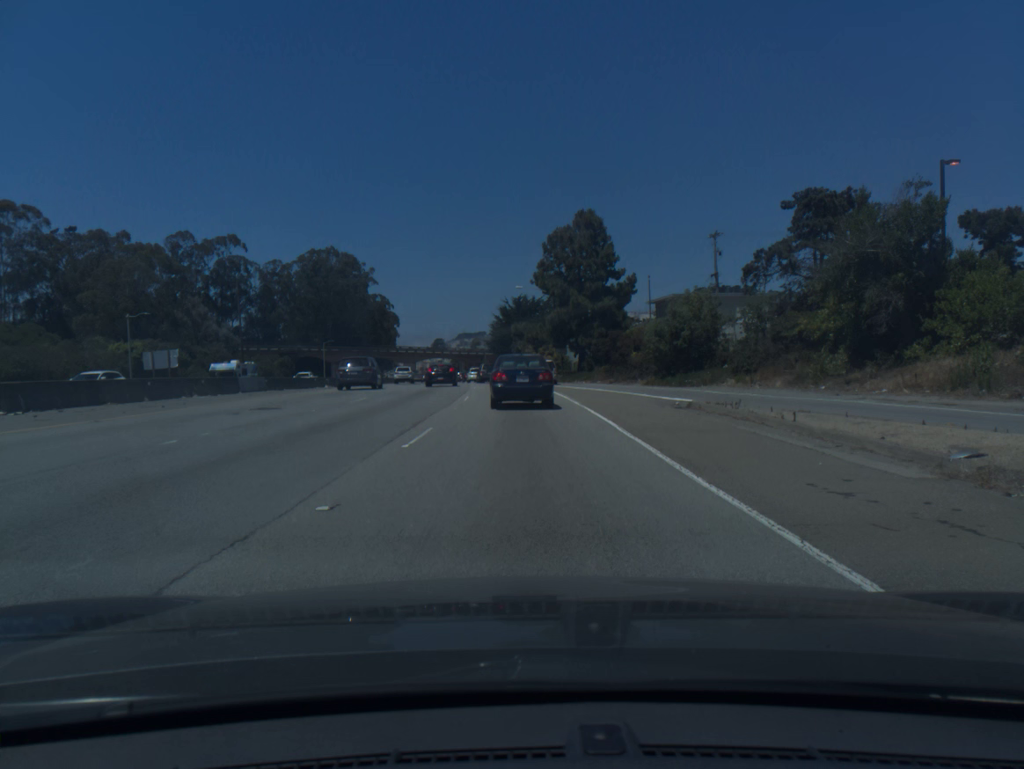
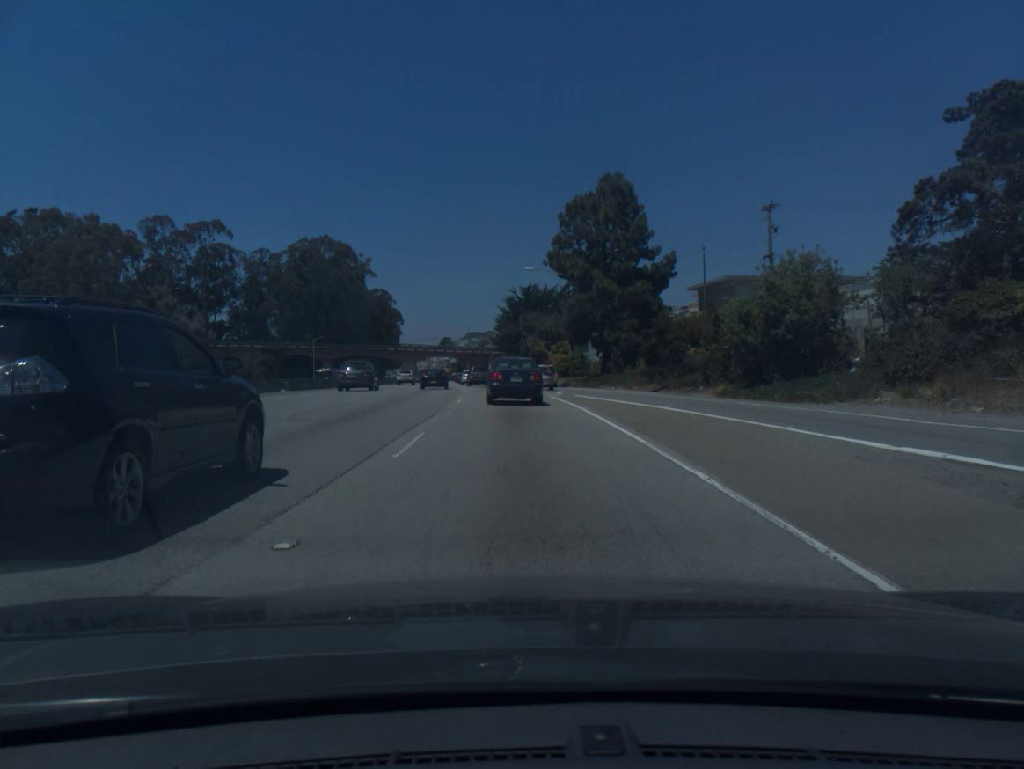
(-0.1, +15.7) m; -1°
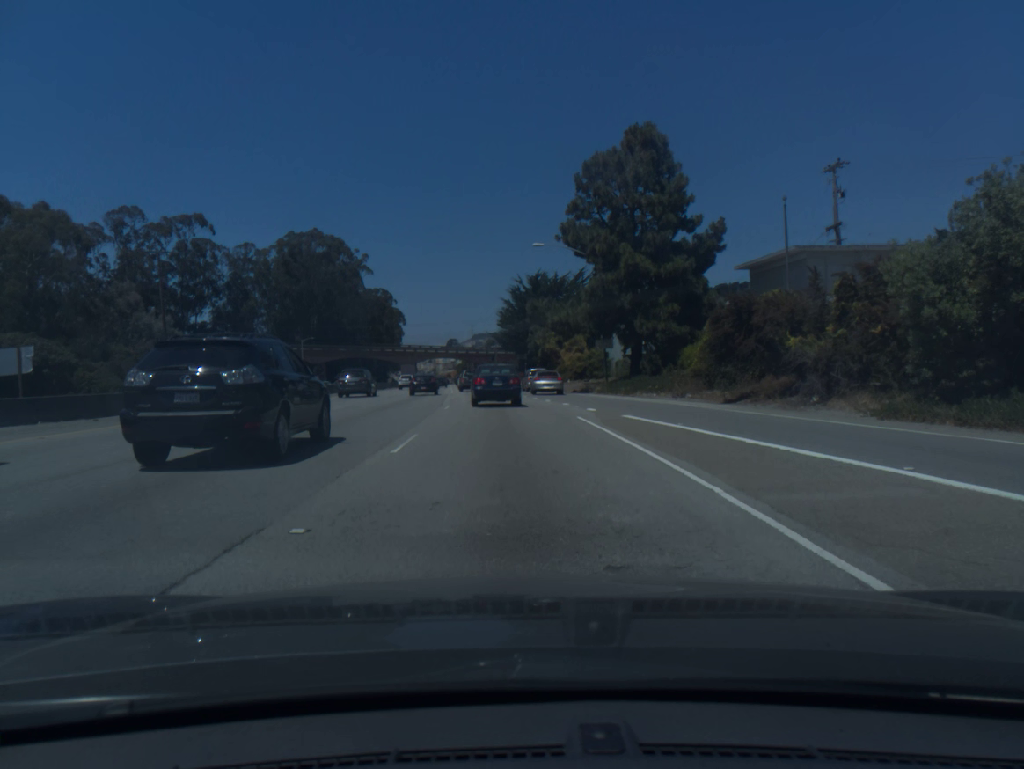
(0.0, +13.7) m; 0°
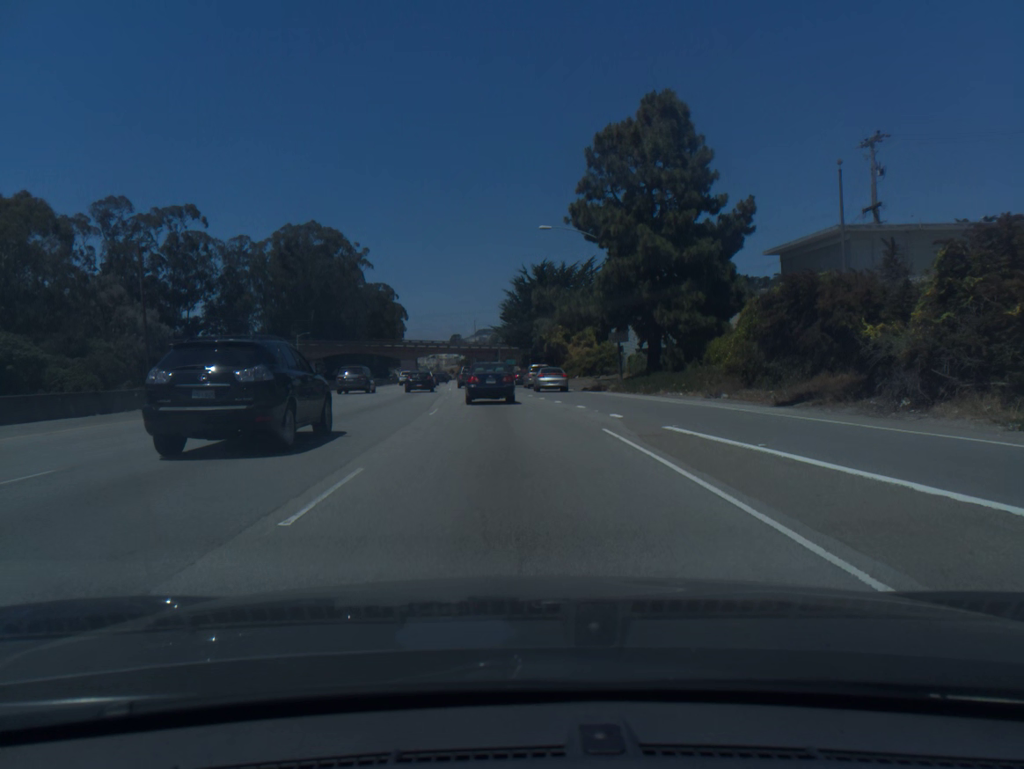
(0.0, +5.3) m; 0°
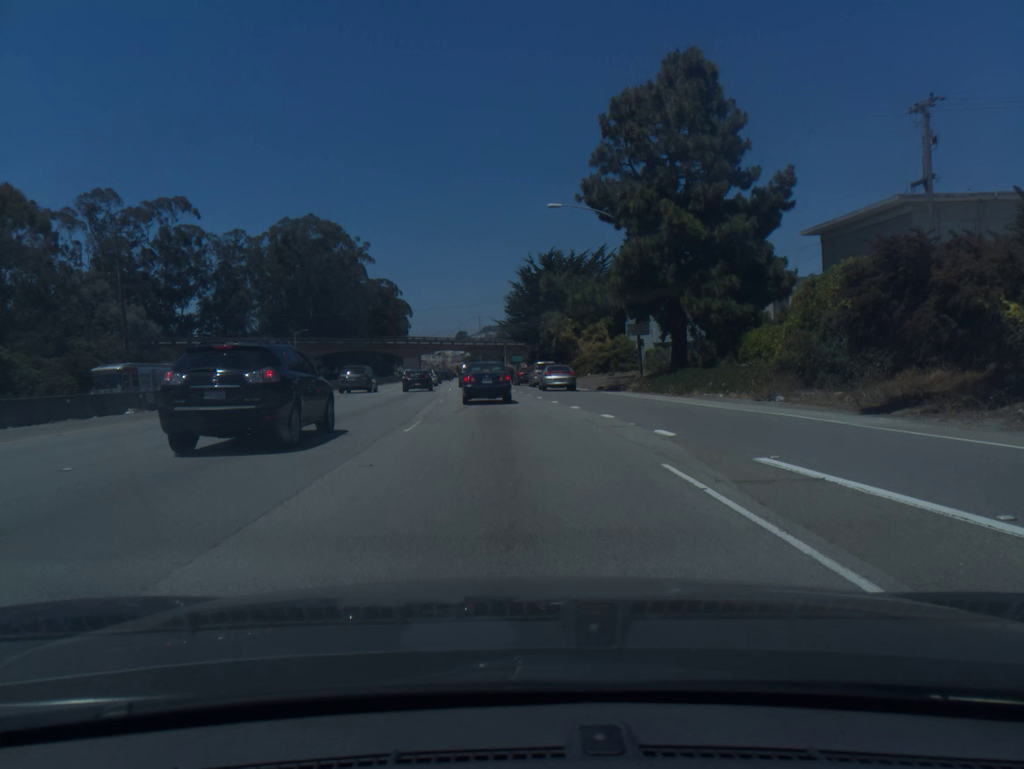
(0.0, +5.5) m; 0°
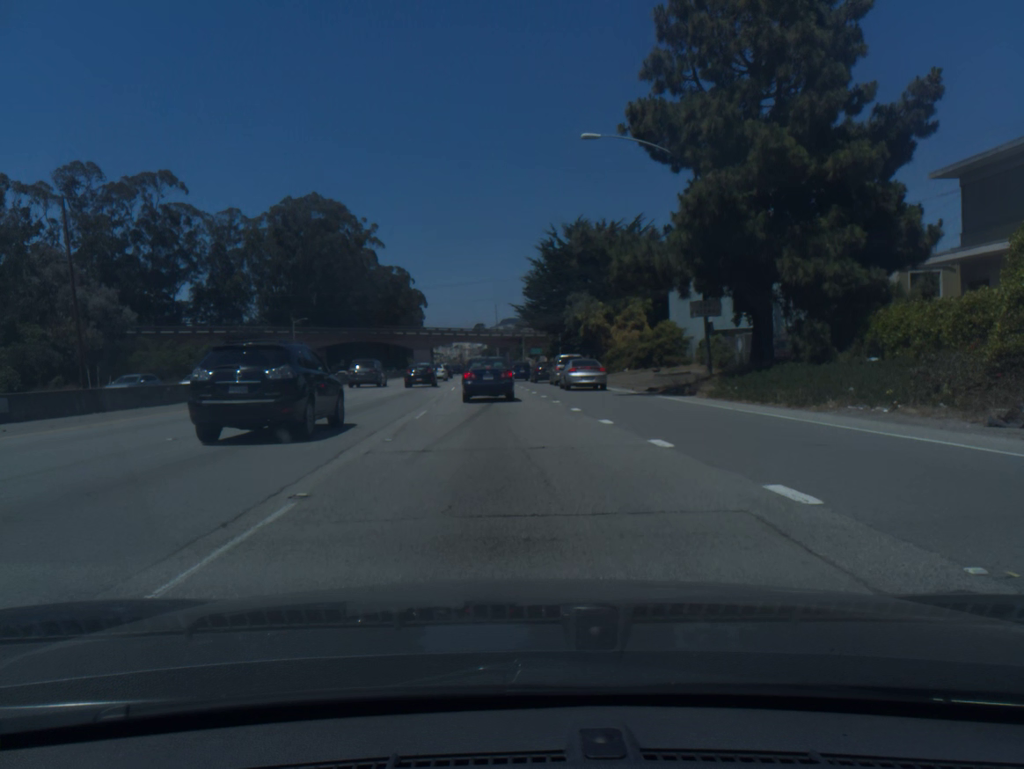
(-0.2, +11.4) m; -2°
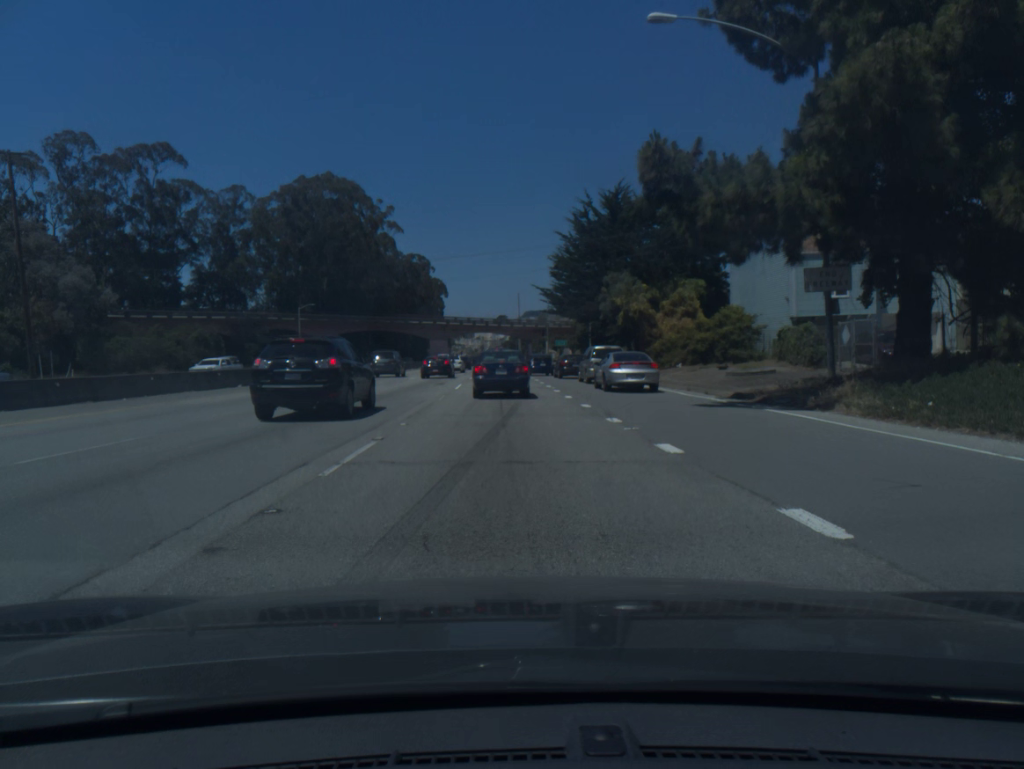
(-0.1, +10.3) m; -1°
